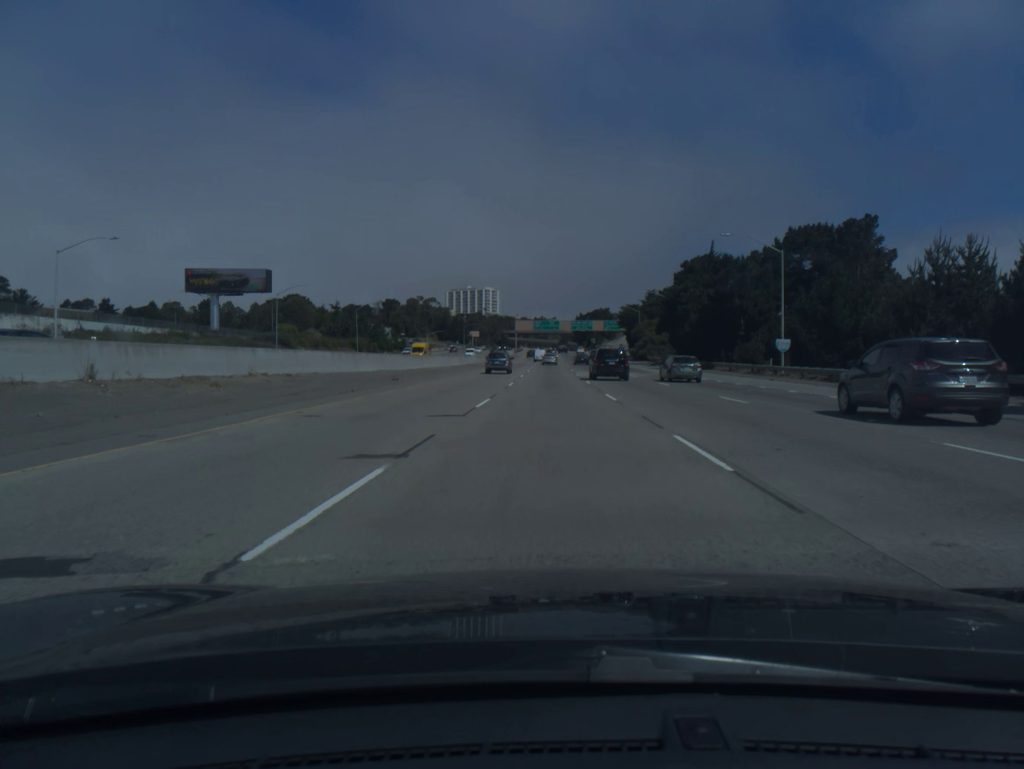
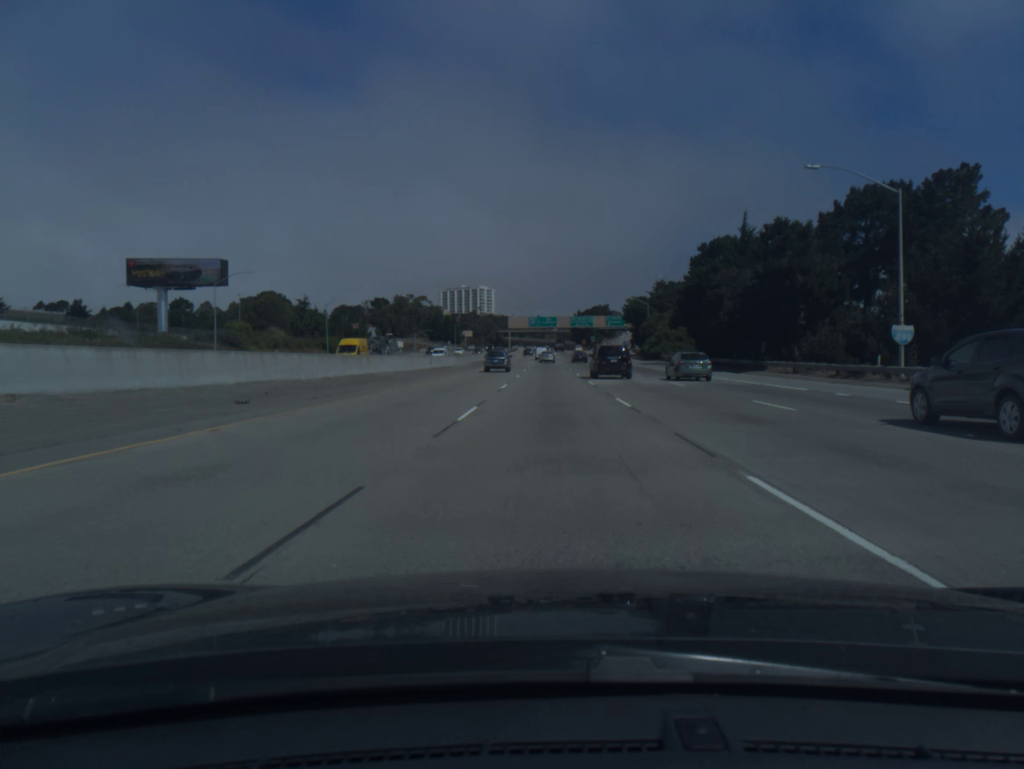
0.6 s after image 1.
(0.0, +18.9) m; 0°
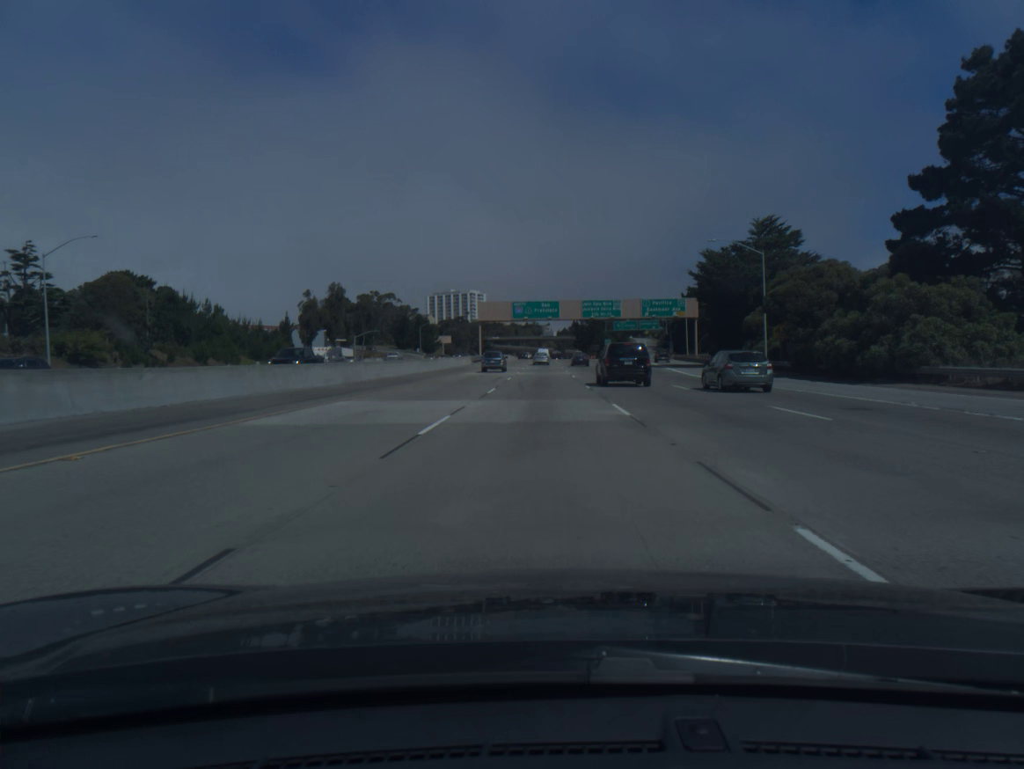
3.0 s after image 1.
(+0.3, +75.7) m; 0°
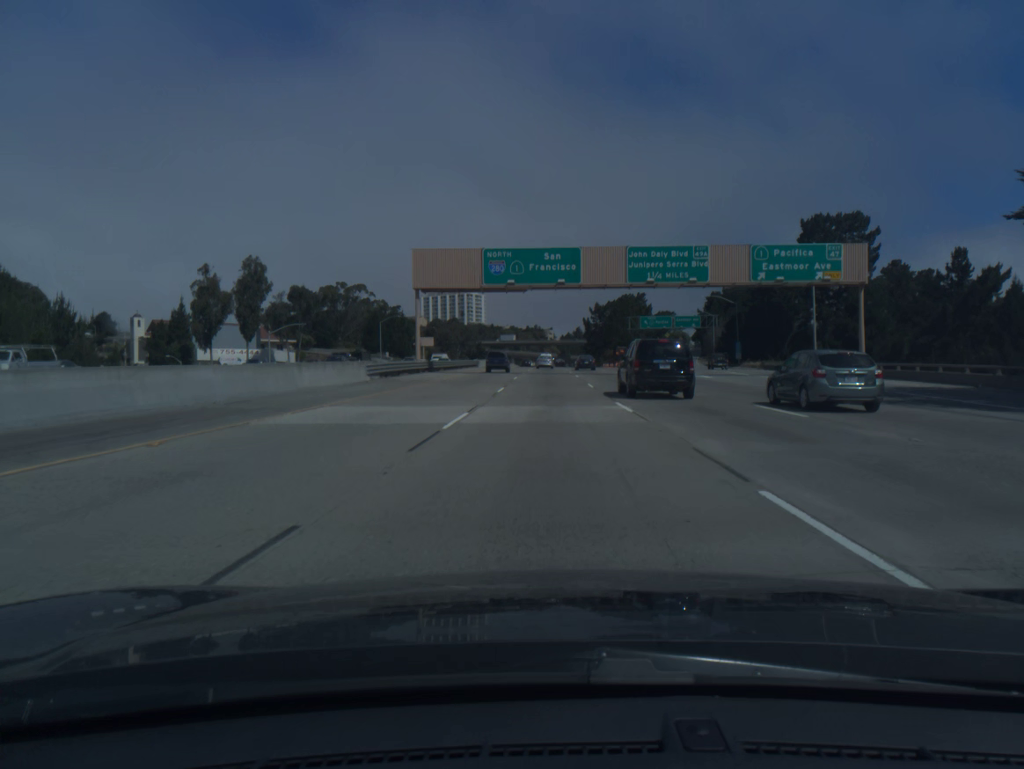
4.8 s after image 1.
(-0.2, +56.9) m; 0°
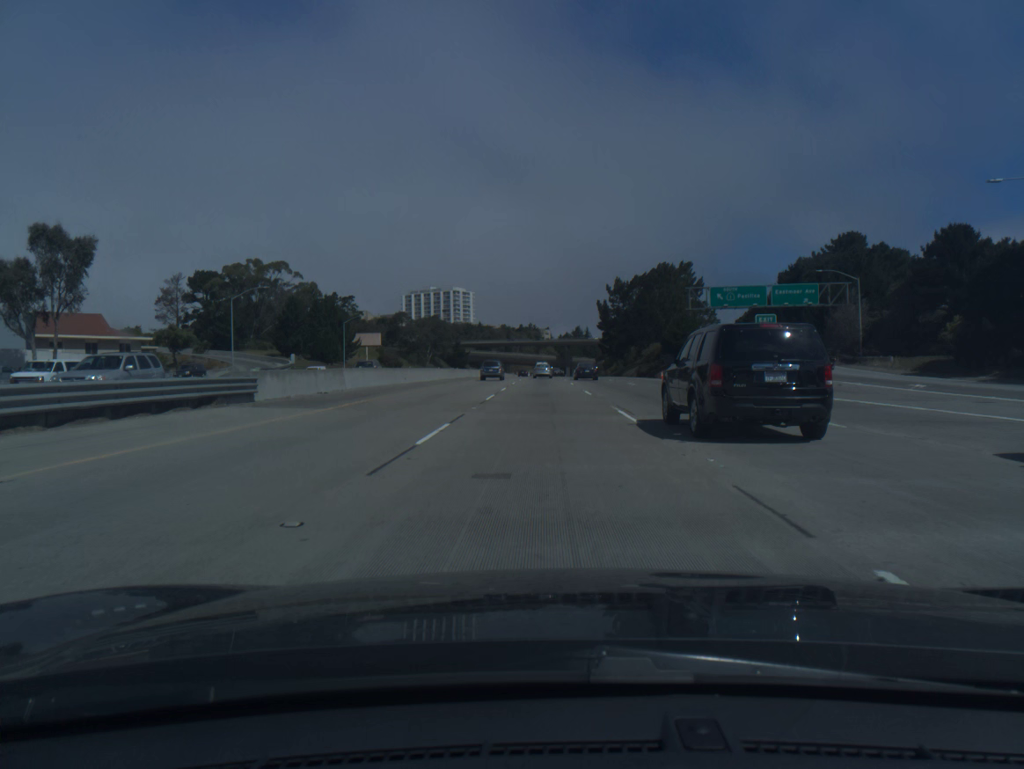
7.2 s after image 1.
(+0.4, +75.5) m; 0°
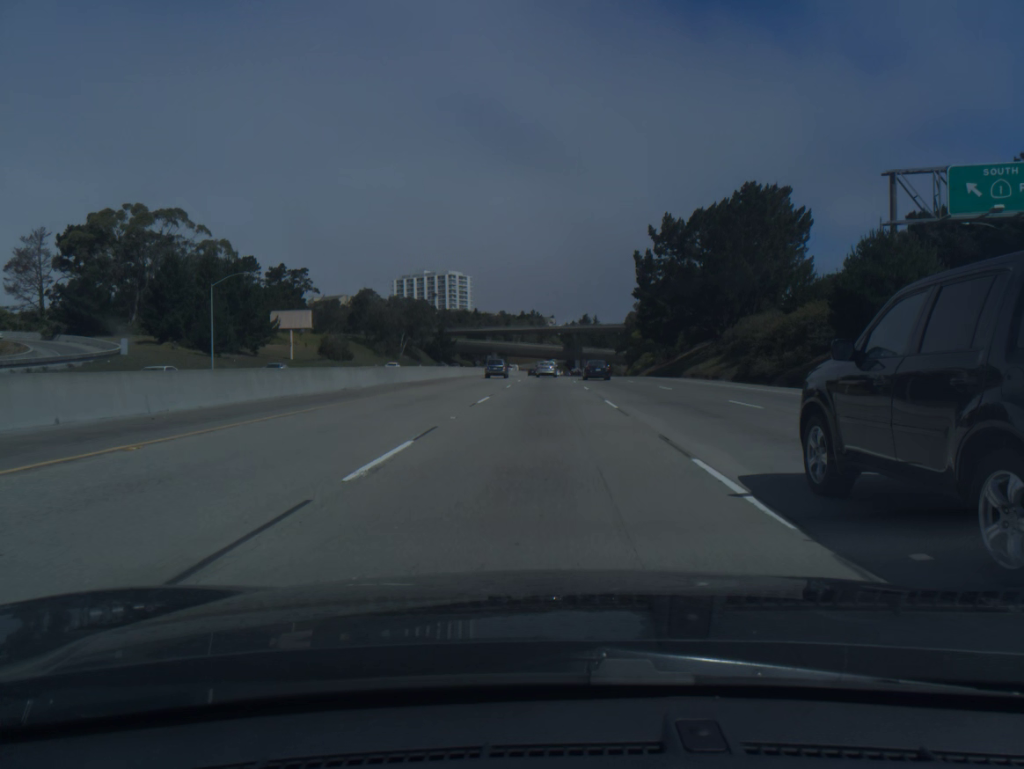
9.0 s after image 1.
(-0.1, +55.8) m; 0°
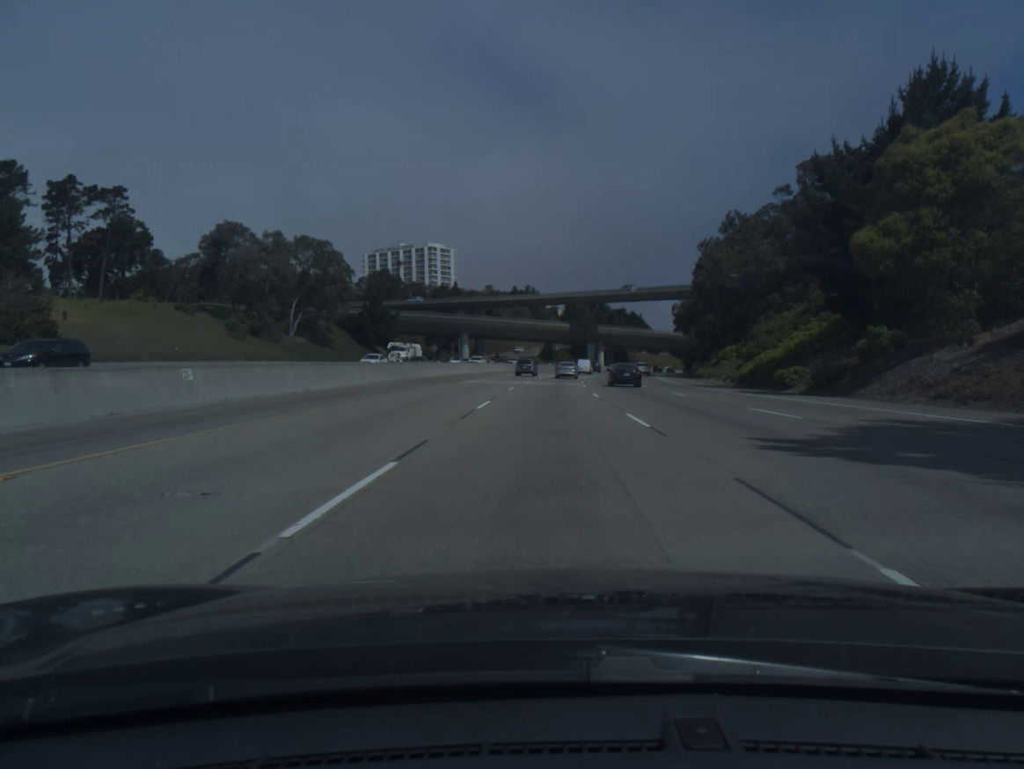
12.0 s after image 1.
(0.0, +90.2) m; 0°
